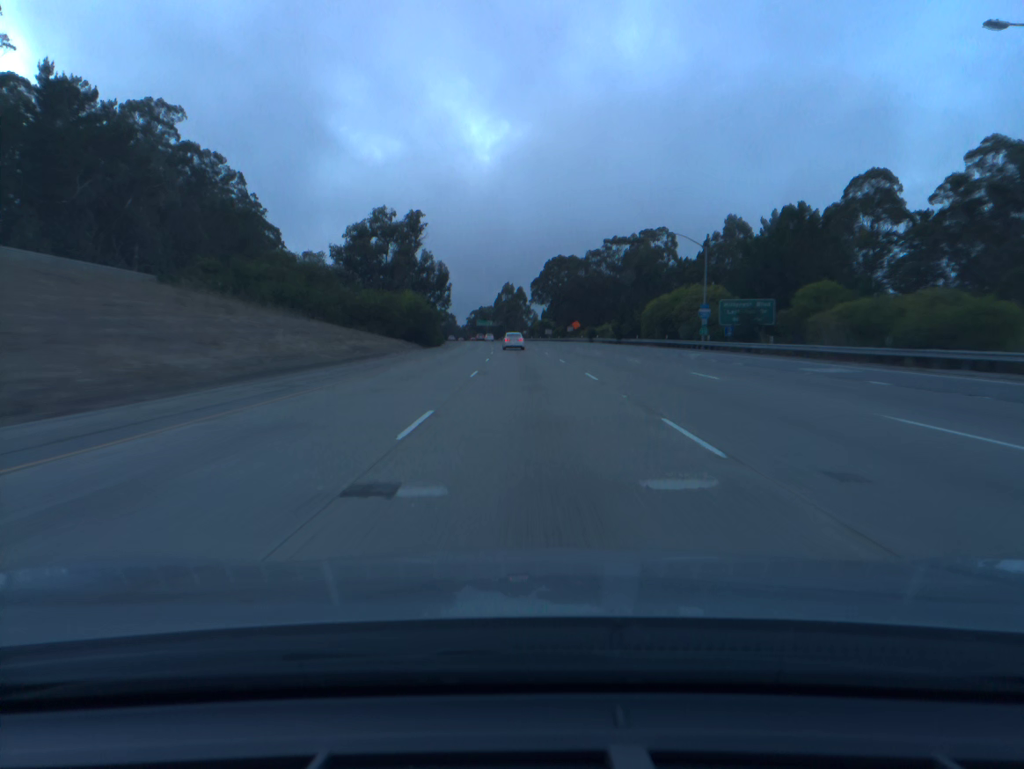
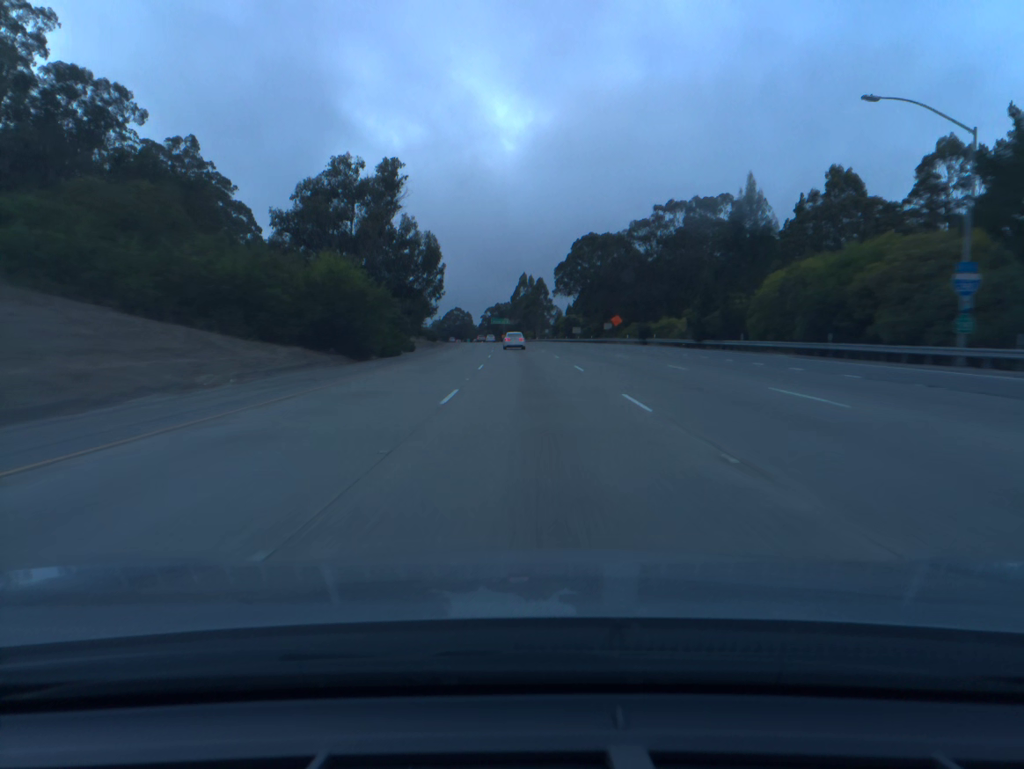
(-0.5, +38.8) m; -1°
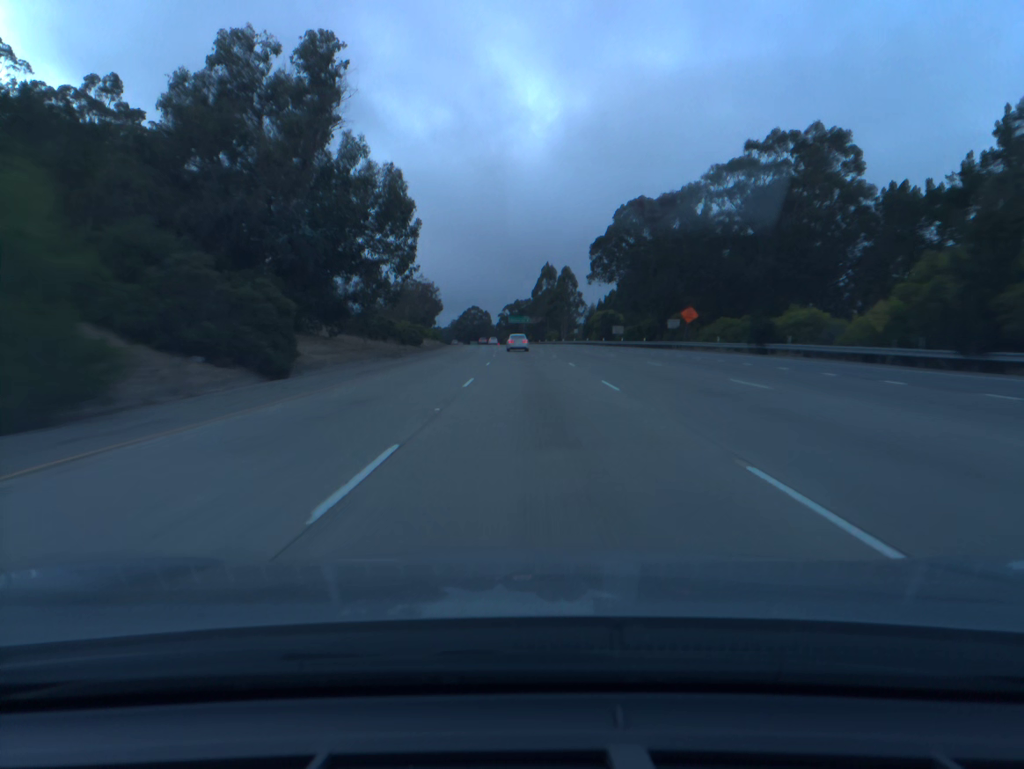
(-0.6, +38.8) m; -2°
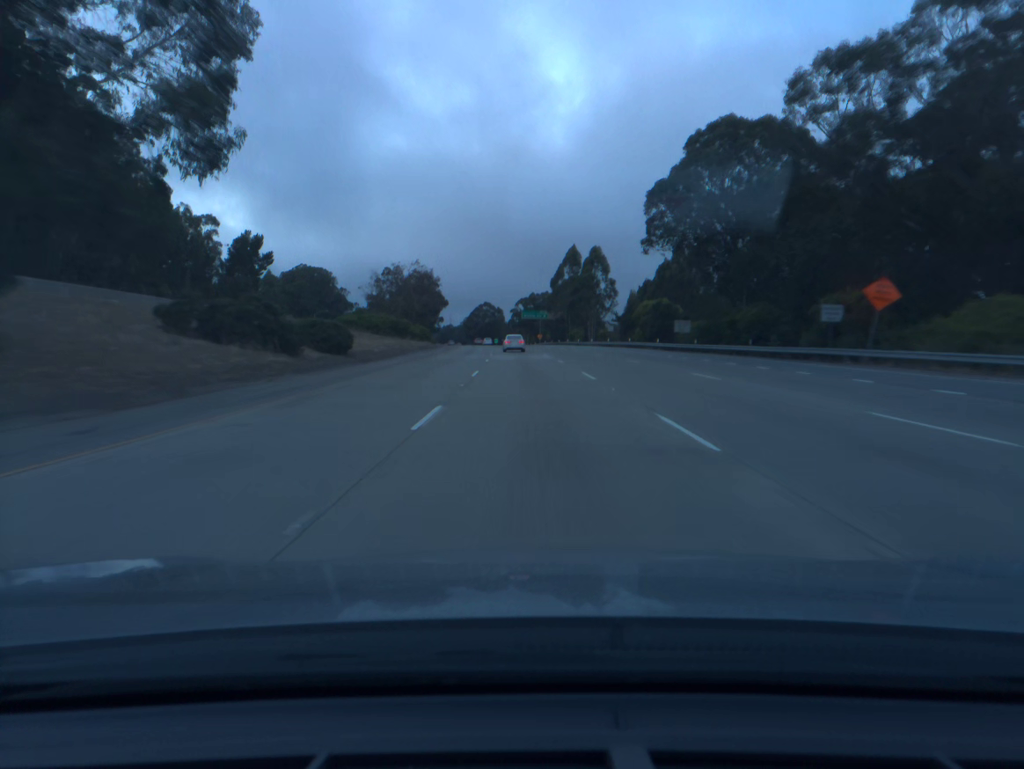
(-0.4, +38.8) m; -1°
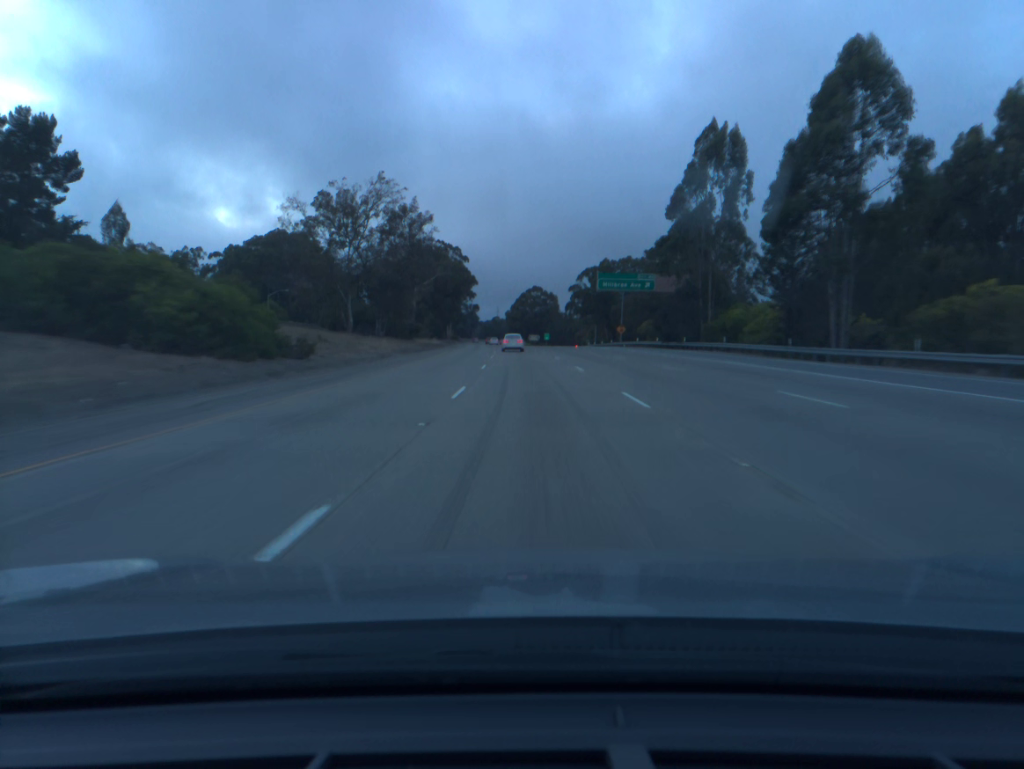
(-3.2, +96.8) m; -4°
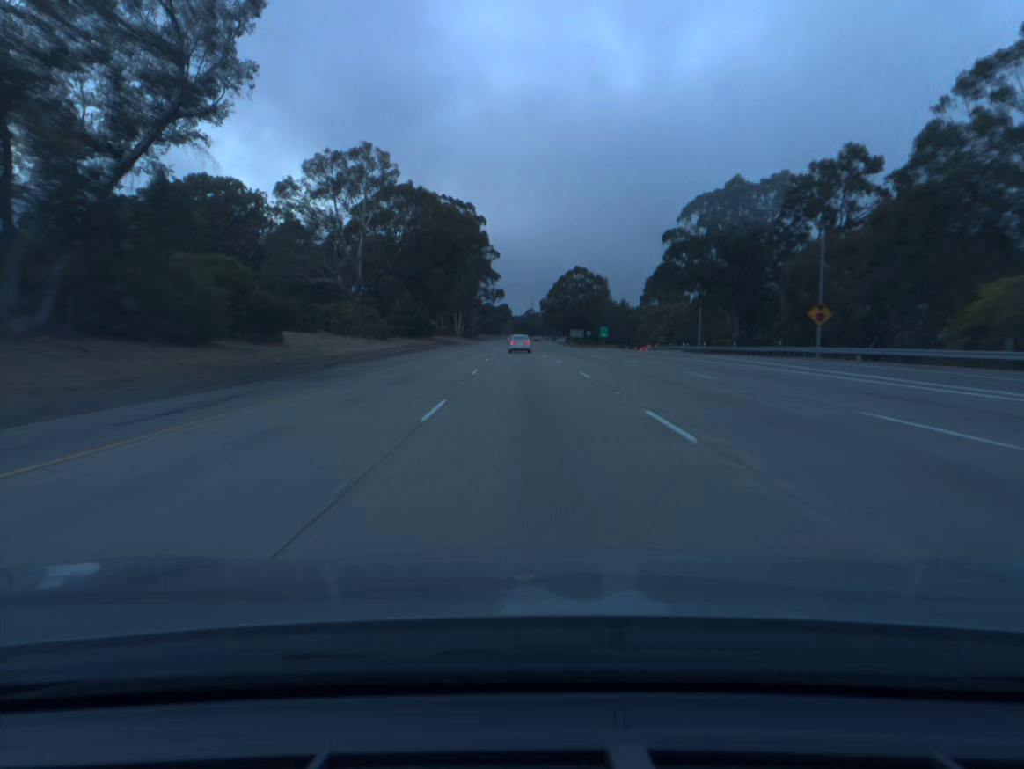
(-1.8, +77.6) m; -3°
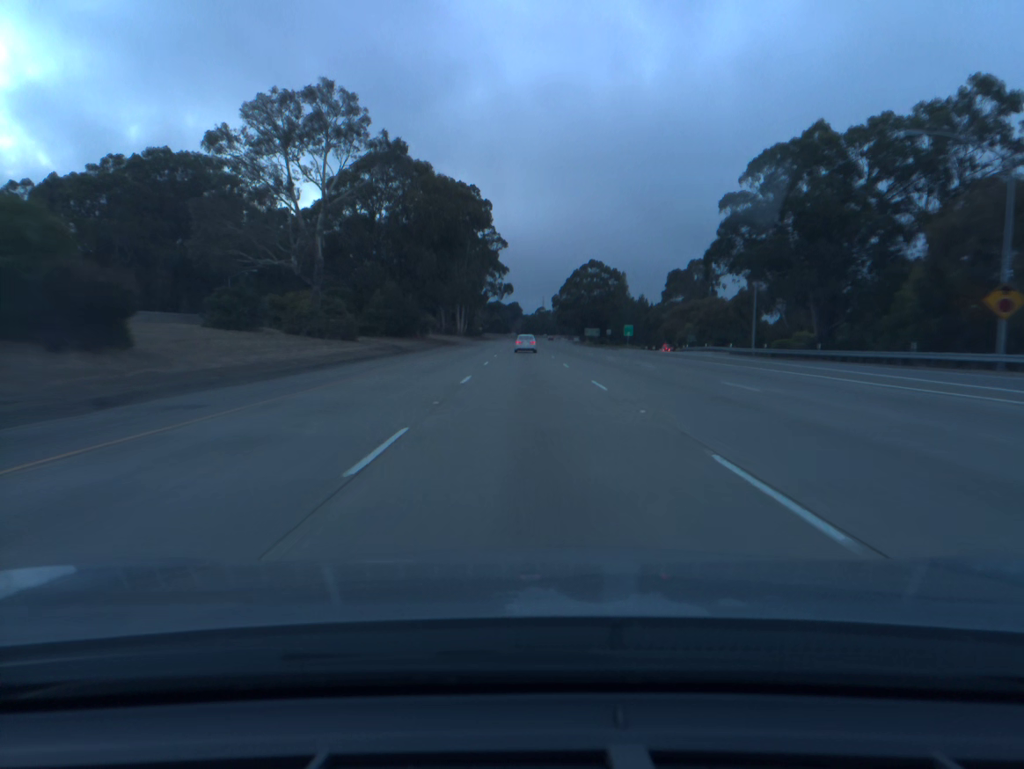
(-0.1, +19.4) m; -1°
